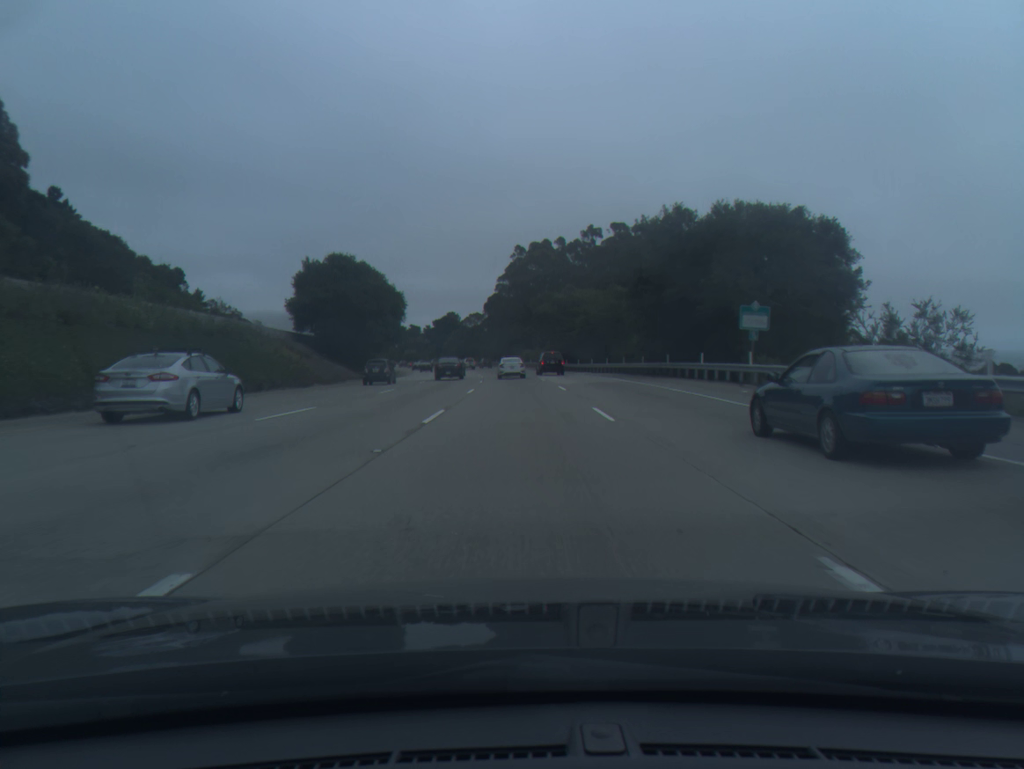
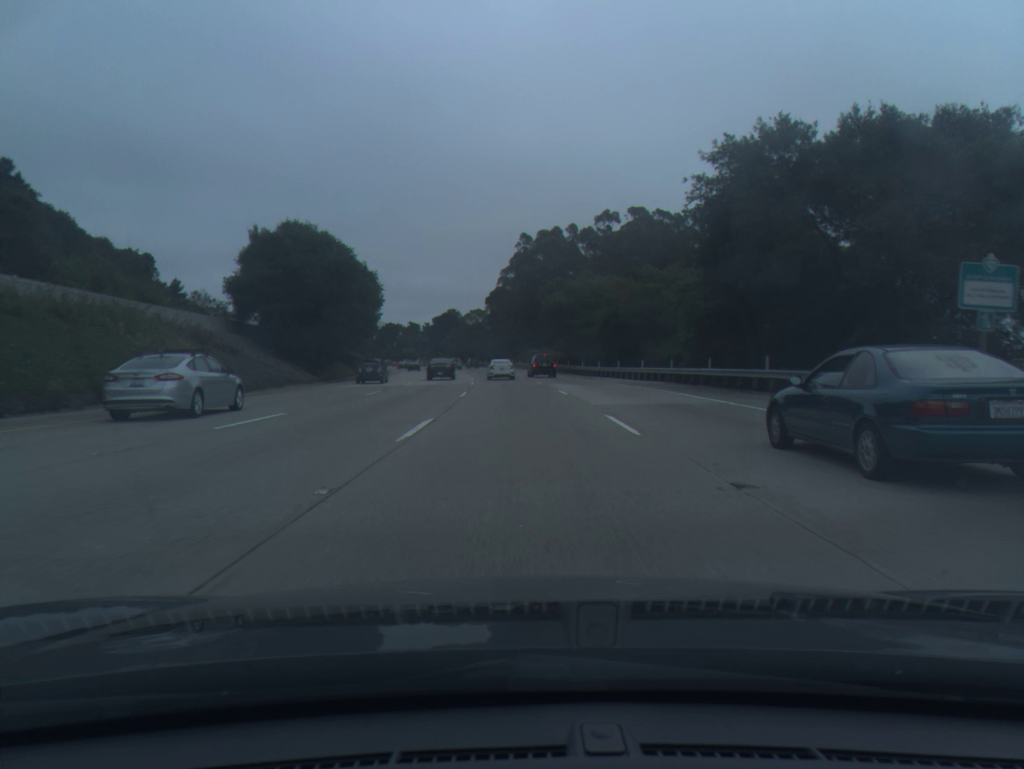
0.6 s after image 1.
(-0.1, +17.4) m; 0°
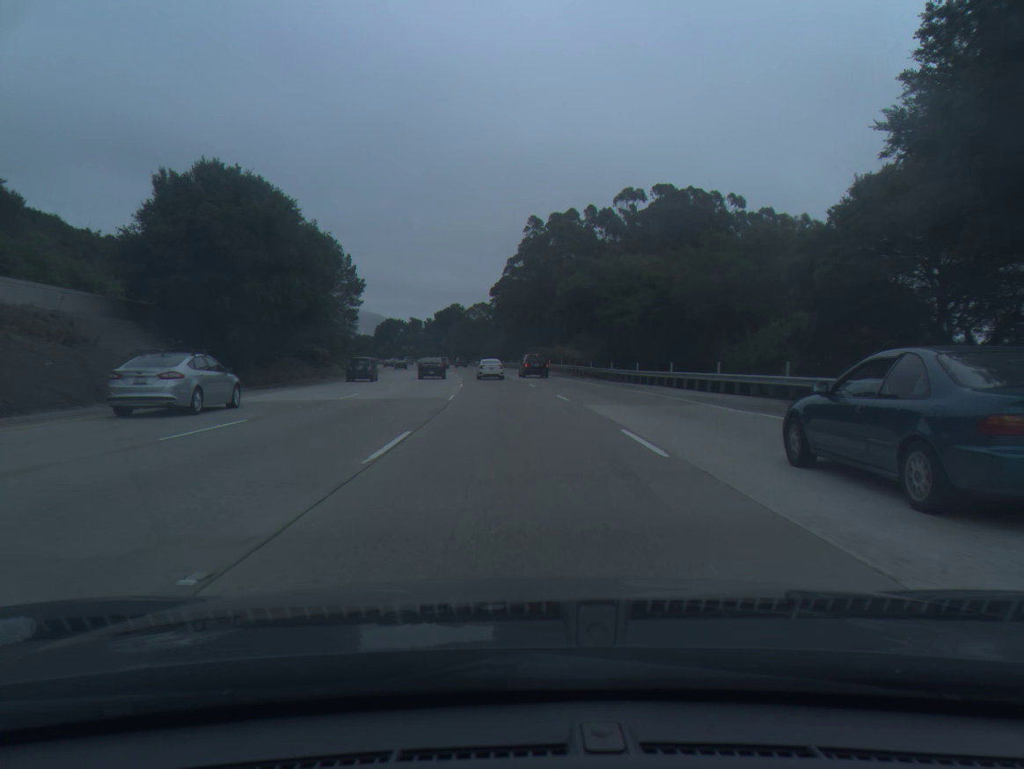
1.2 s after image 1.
(0.0, +17.4) m; 0°
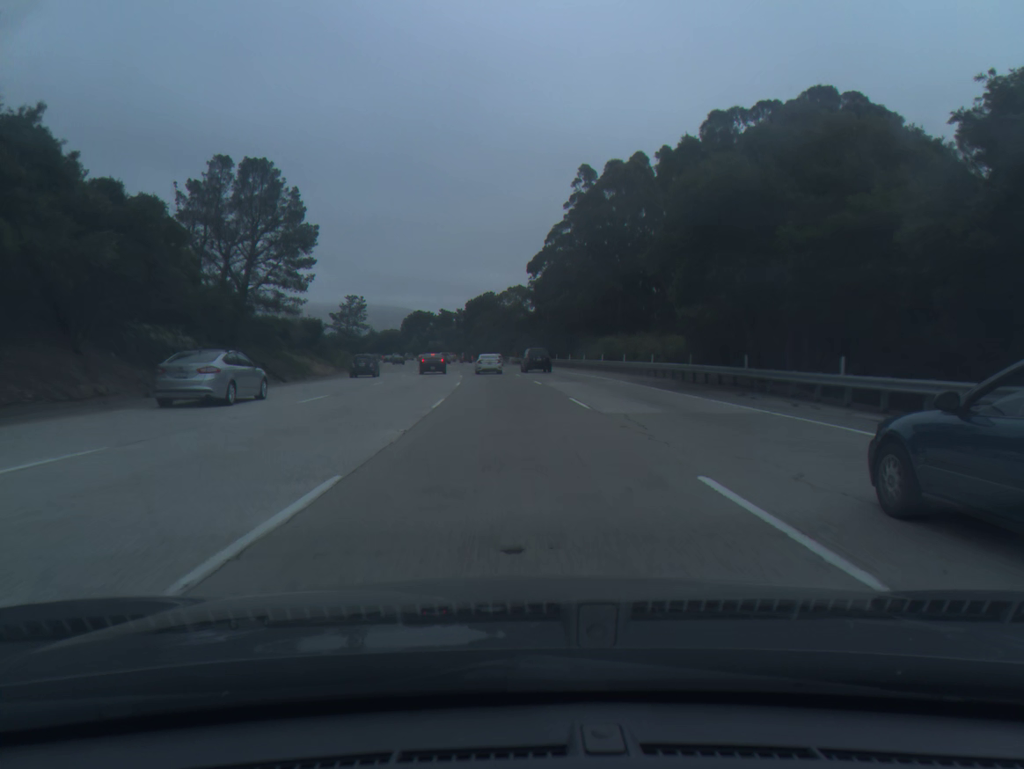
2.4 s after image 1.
(-0.8, +34.9) m; -3°
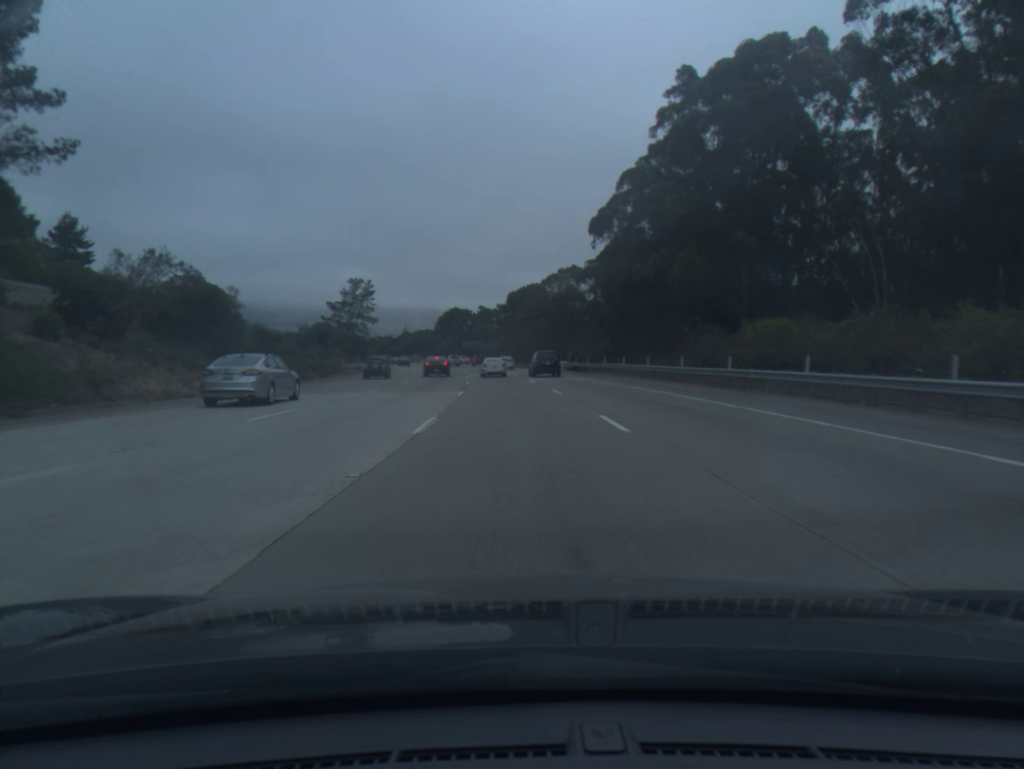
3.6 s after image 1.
(-1.0, +34.9) m; -3°
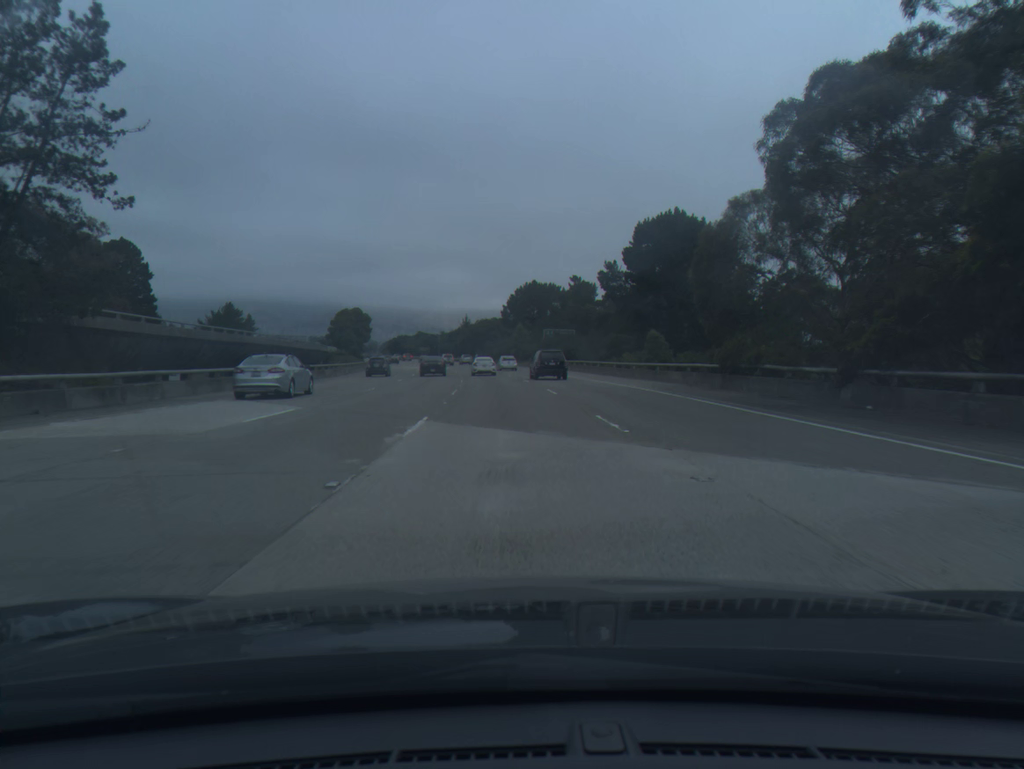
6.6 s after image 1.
(-4.8, +87.7) m; -6°
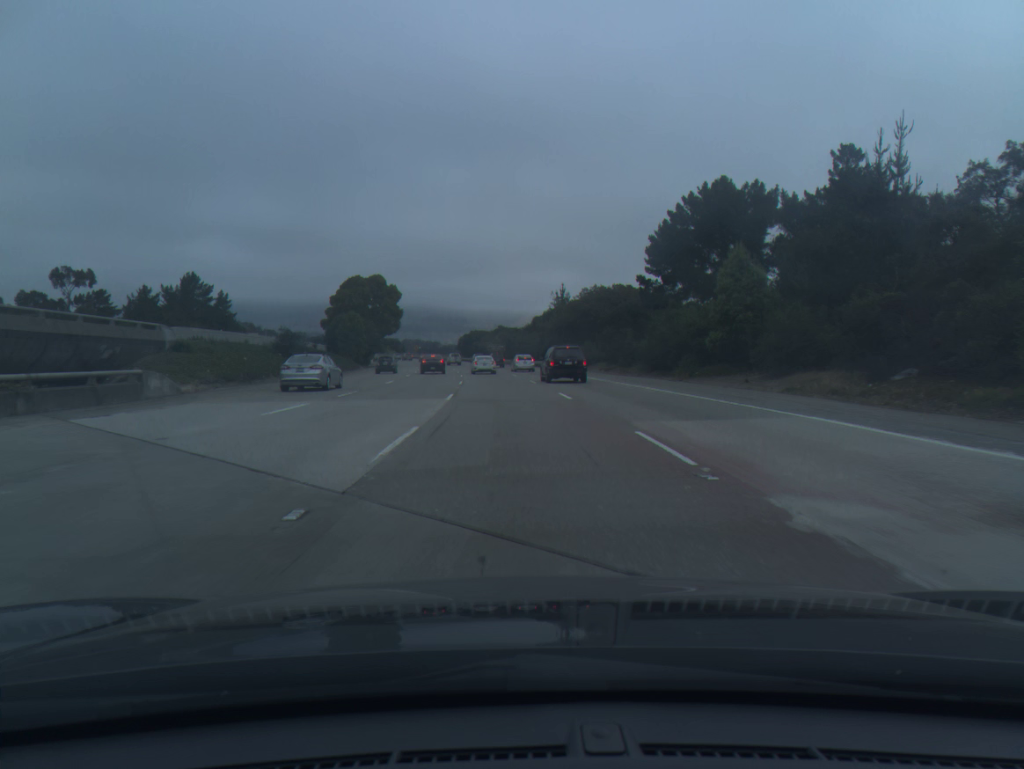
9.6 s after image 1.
(-5.7, +87.1) m; -7°
